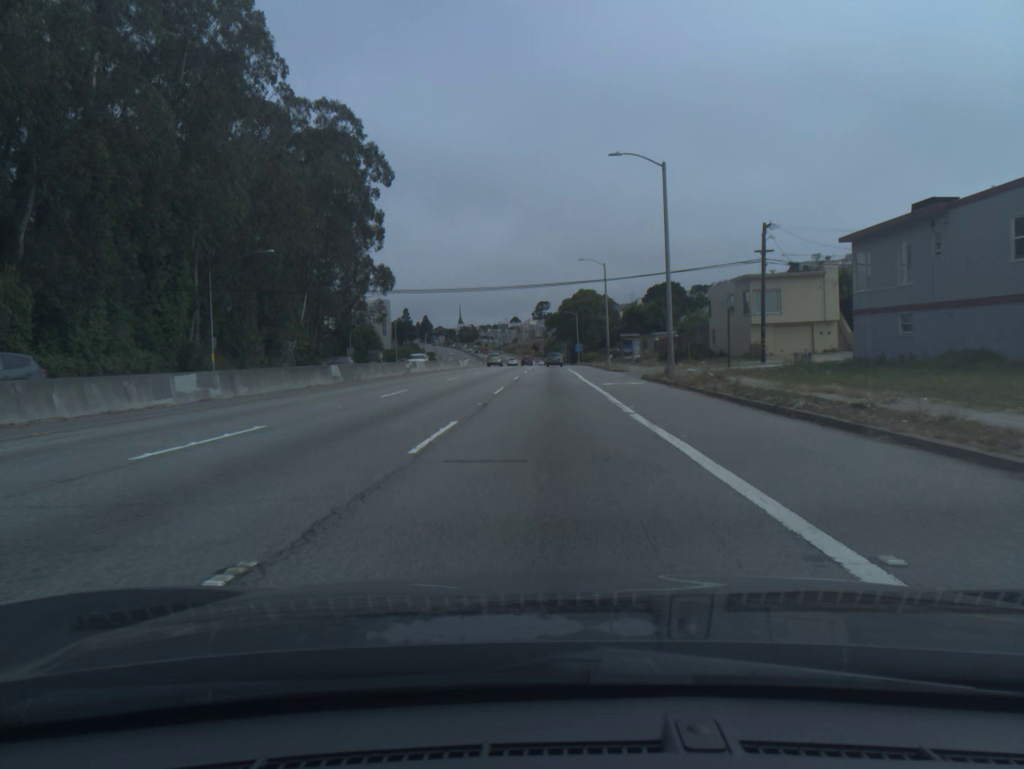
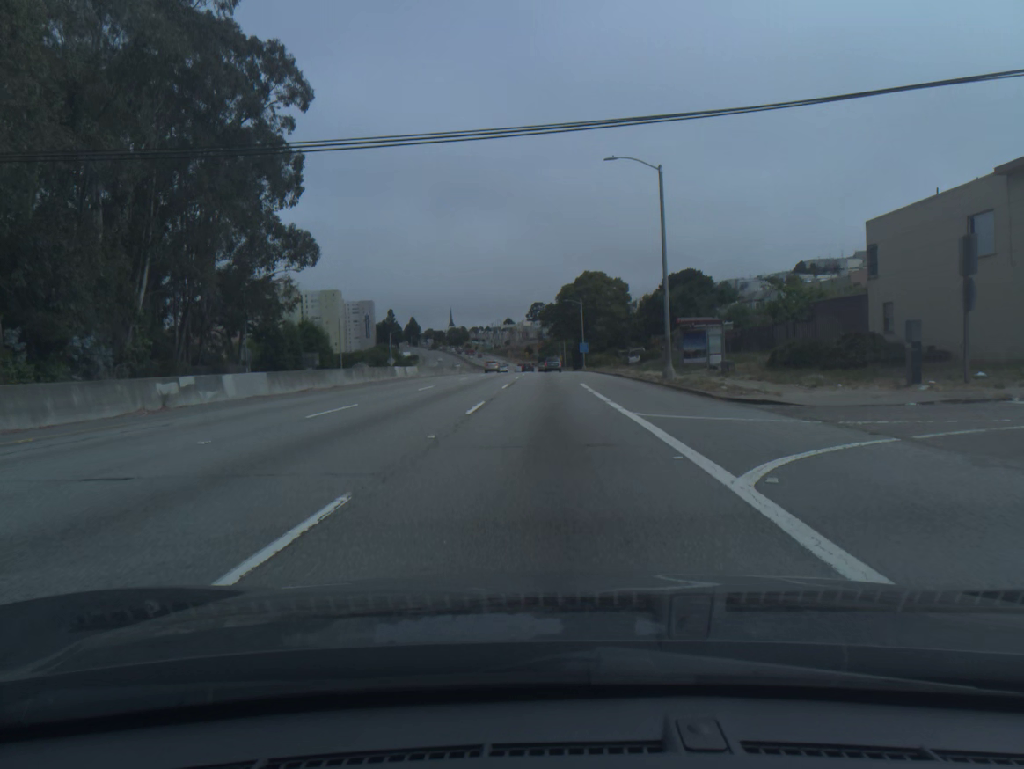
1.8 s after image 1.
(+0.1, +36.8) m; 0°
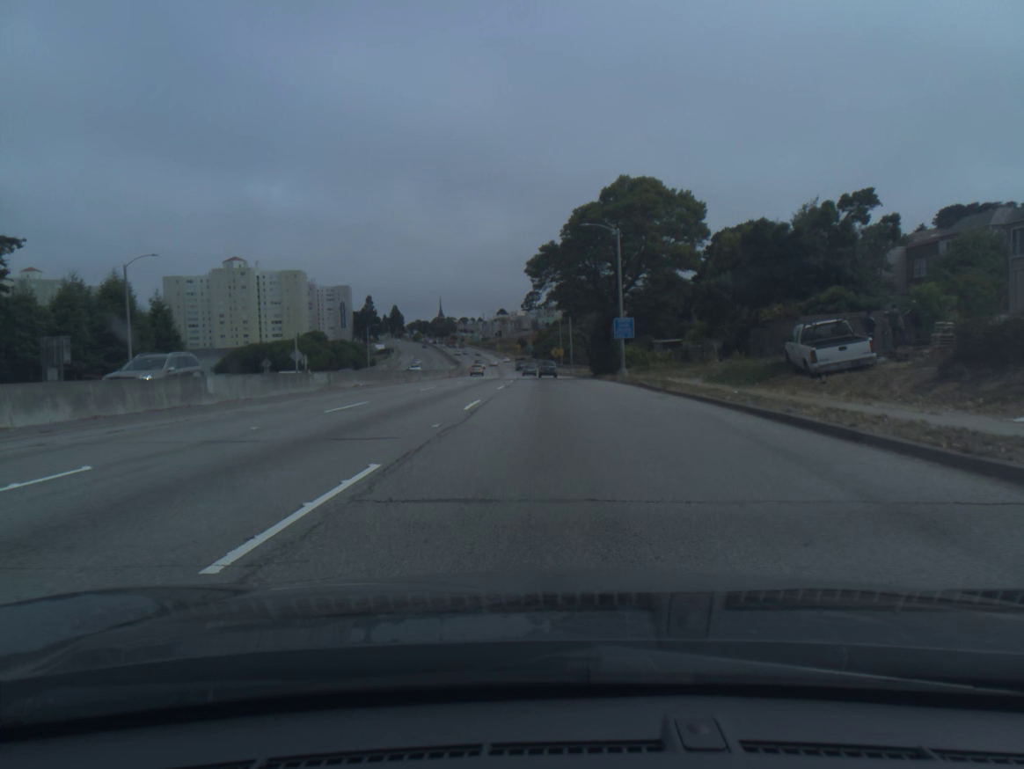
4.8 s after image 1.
(+0.1, +56.6) m; 0°
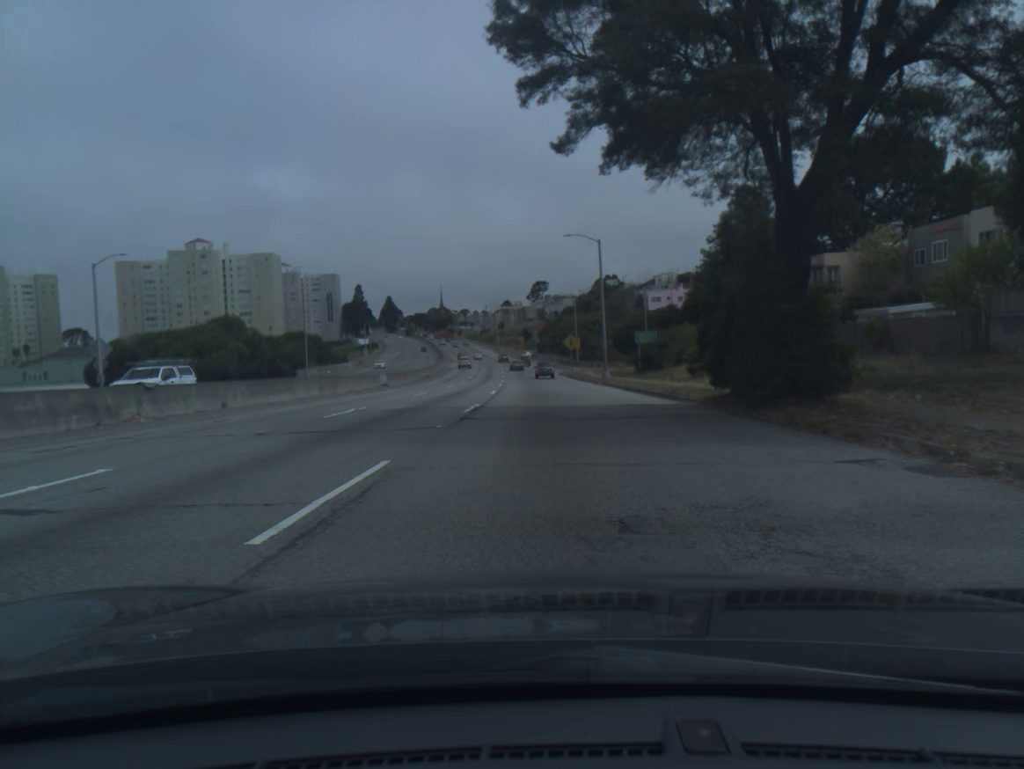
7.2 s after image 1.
(-0.3, +43.8) m; -1°
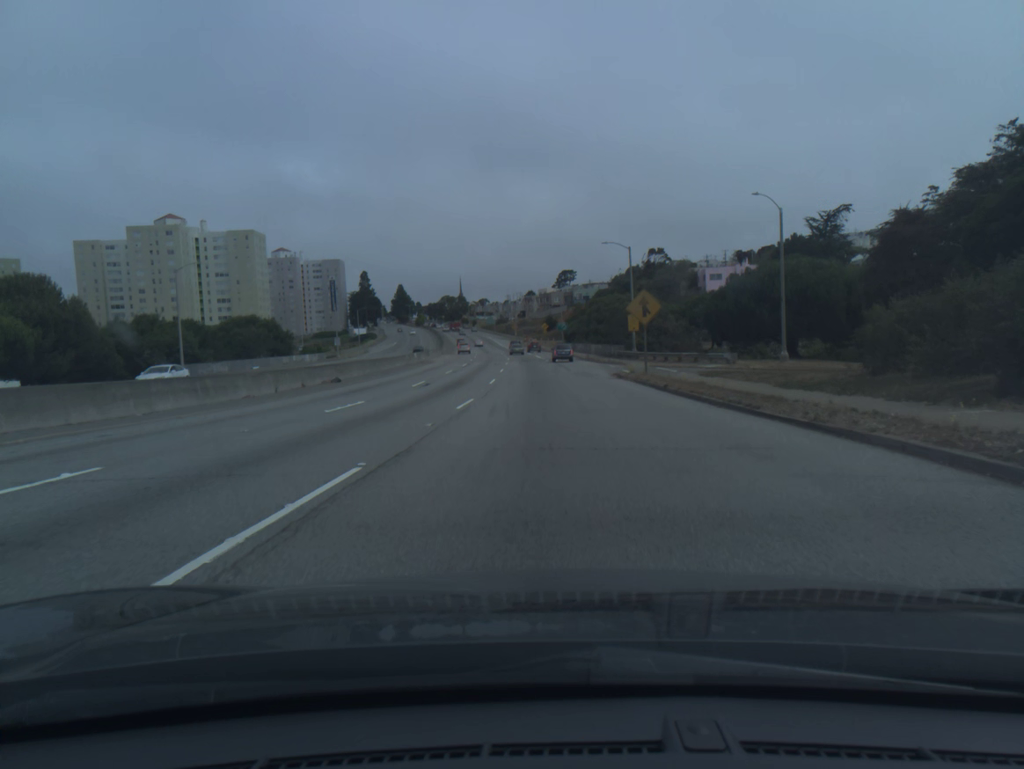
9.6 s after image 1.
(-0.9, +44.7) m; -2°
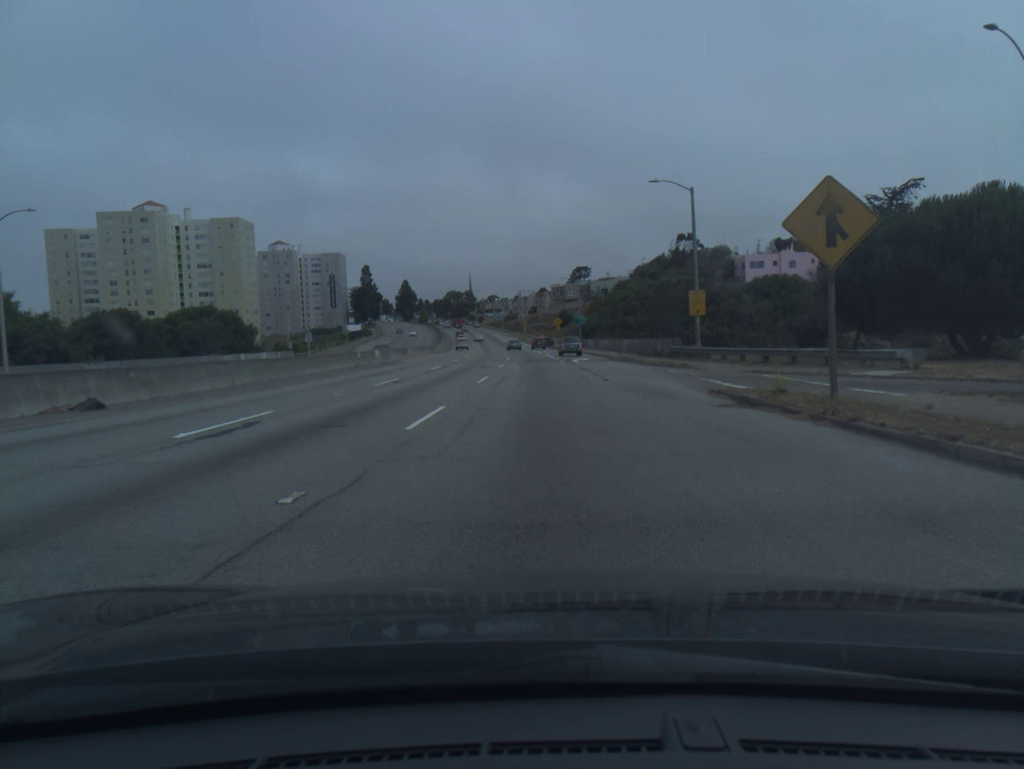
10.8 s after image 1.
(-0.2, +22.6) m; -1°
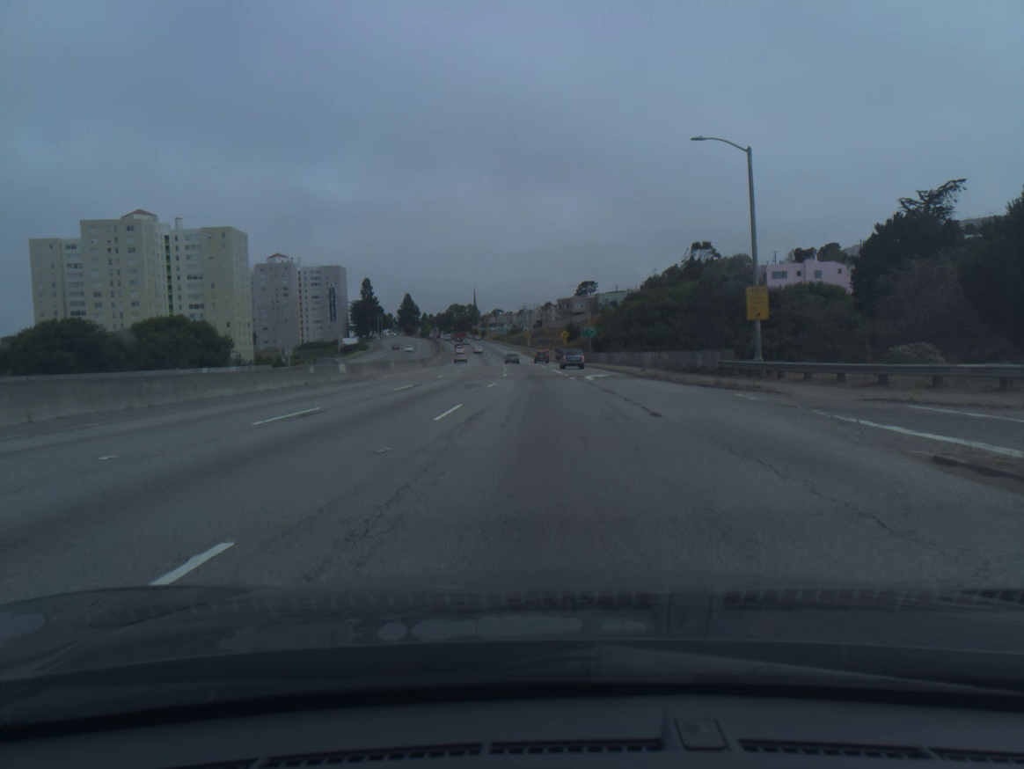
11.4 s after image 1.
(0.0, +11.2) m; 0°
